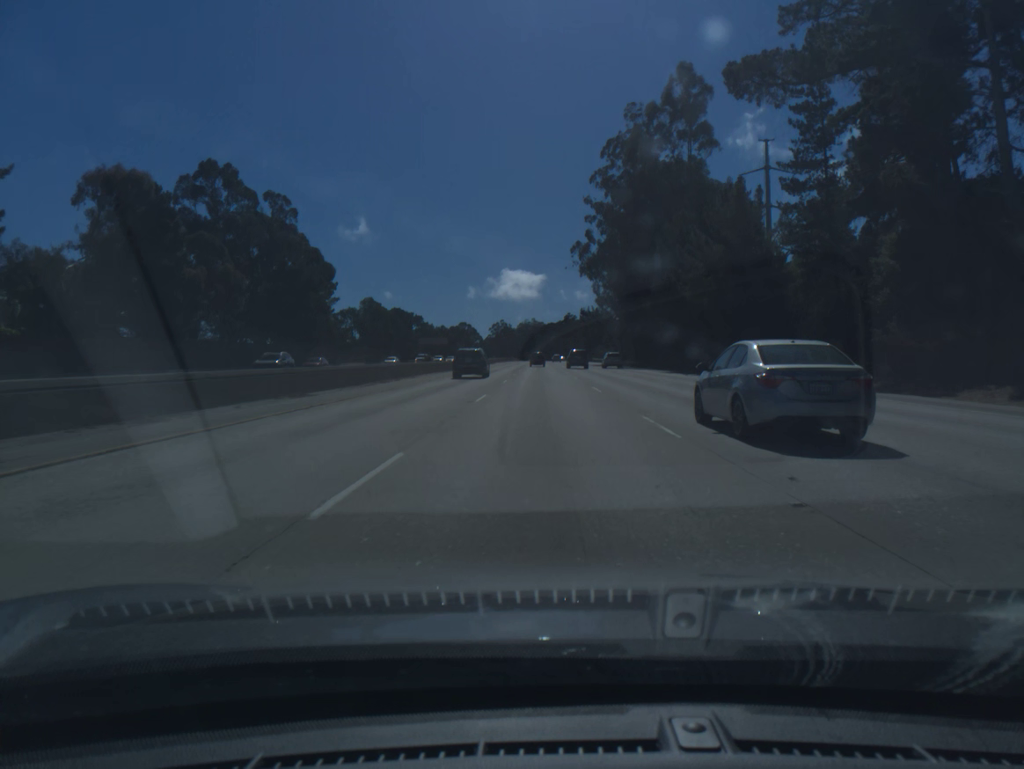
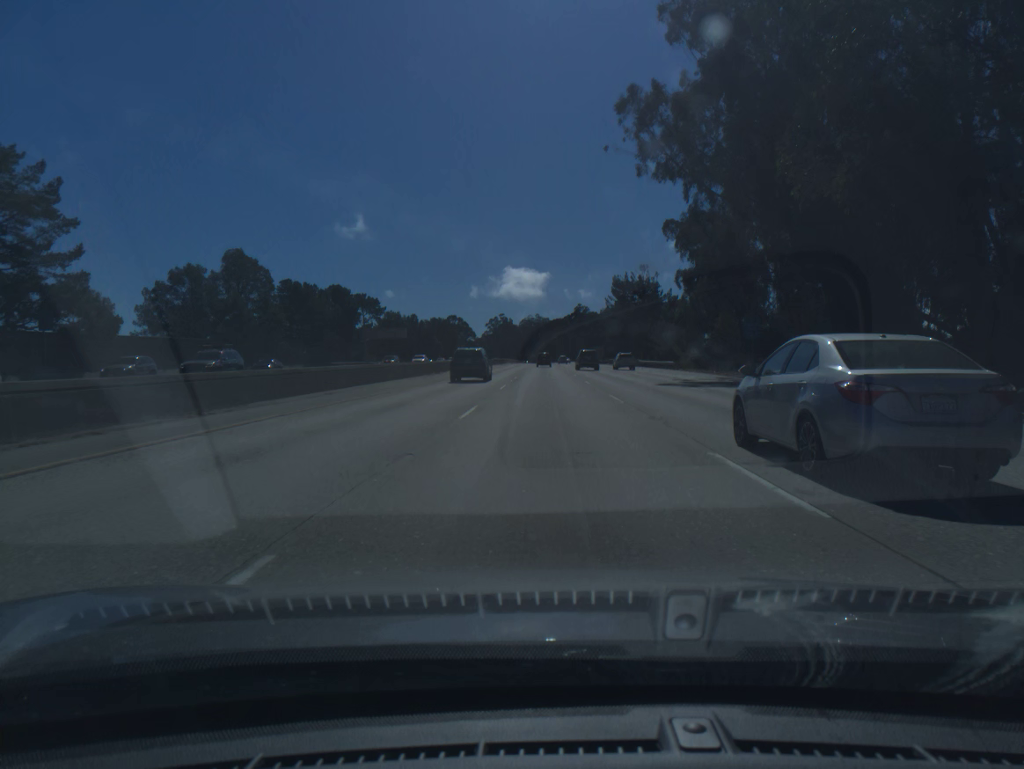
(-0.3, +78.4) m; 0°
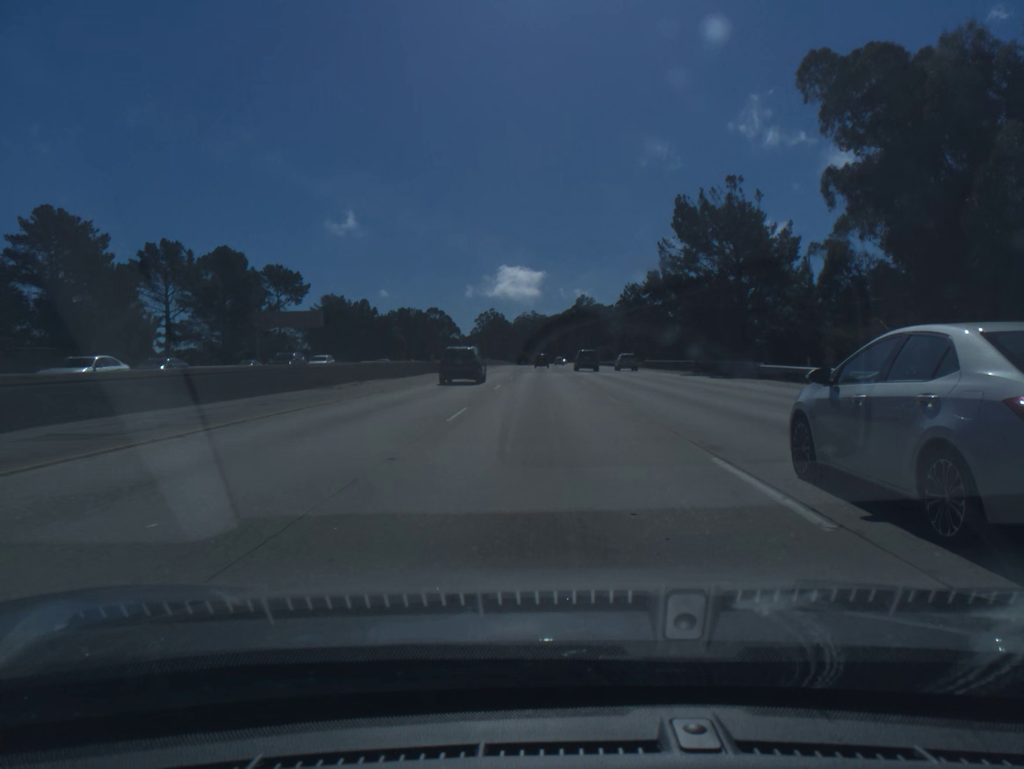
(+0.1, +58.8) m; 0°
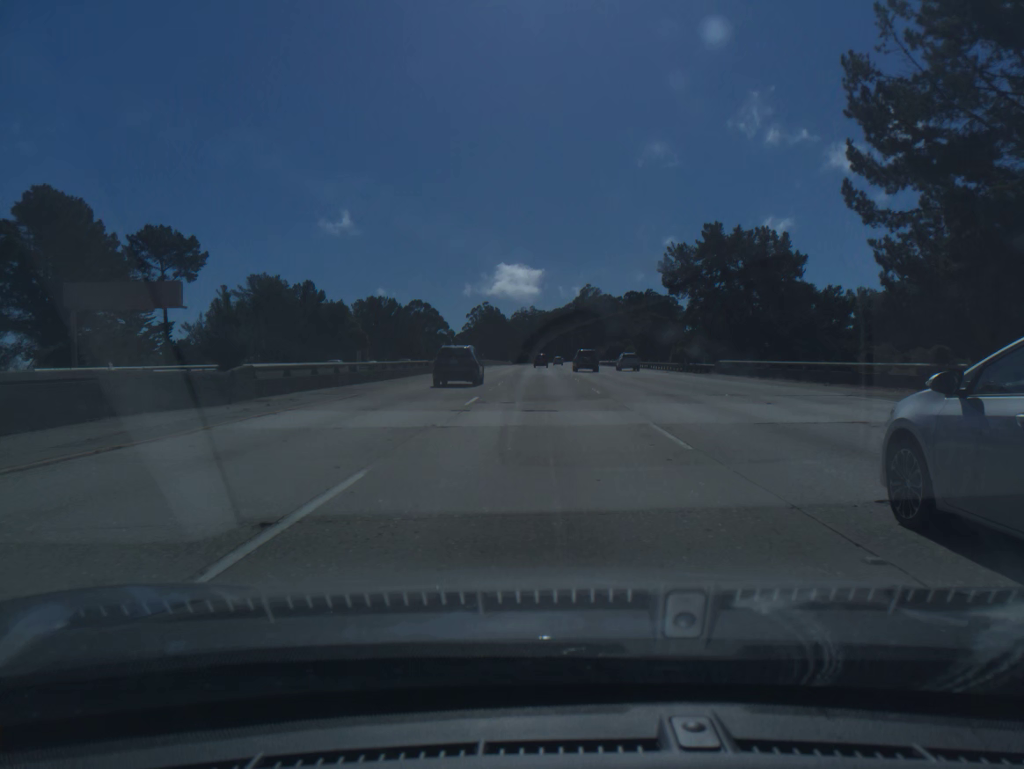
(0.0, +39.2) m; 0°
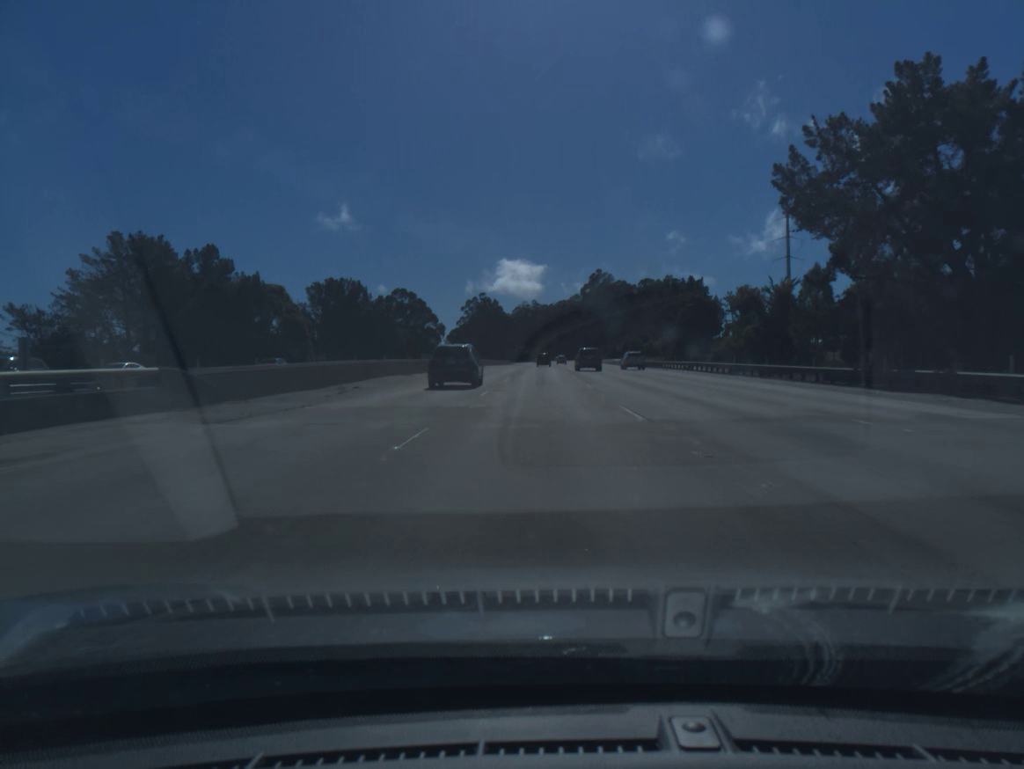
(-0.1, +39.2) m; 0°
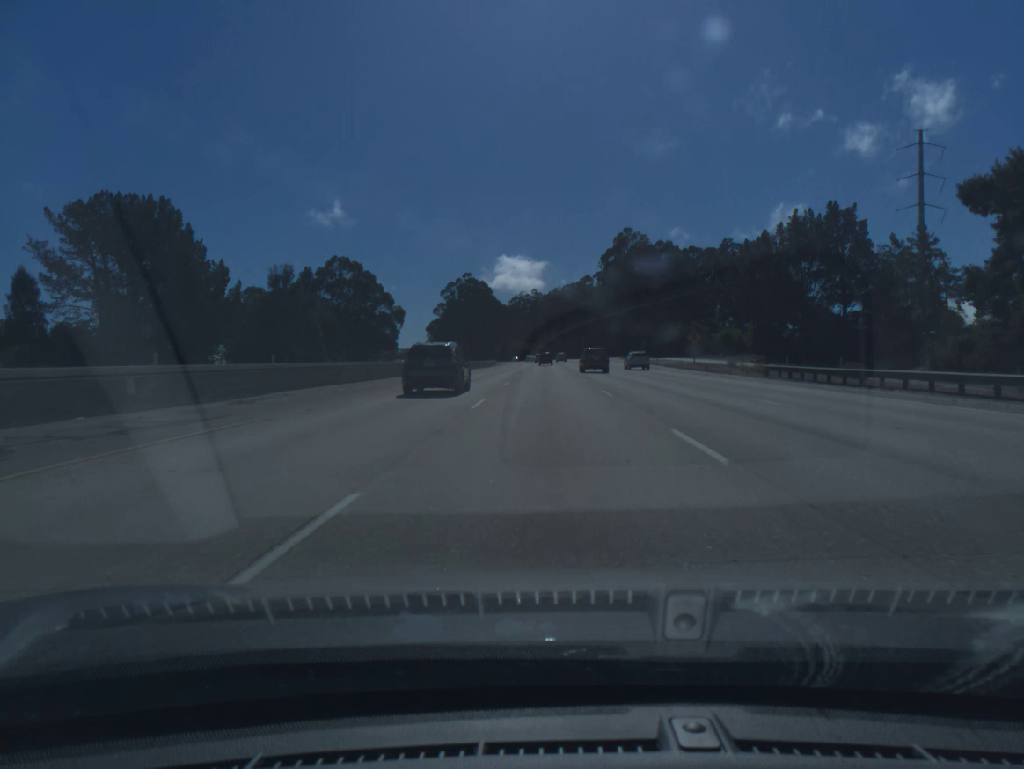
(-0.2, +78.5) m; 0°
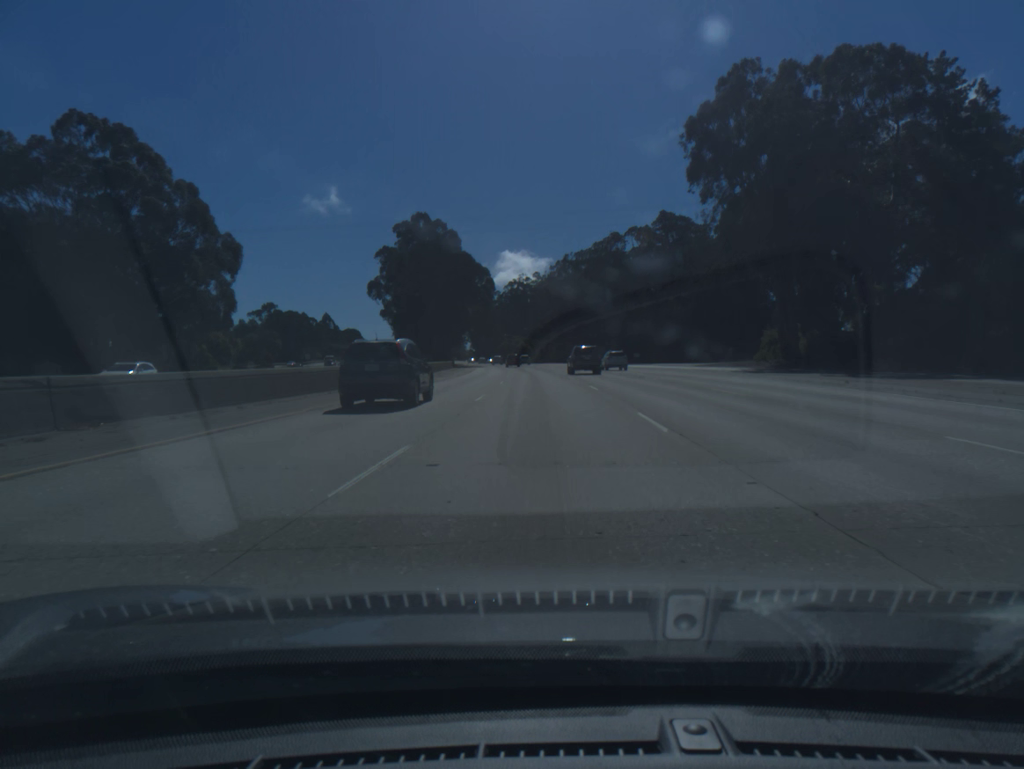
(+0.3, +98.4) m; 0°
